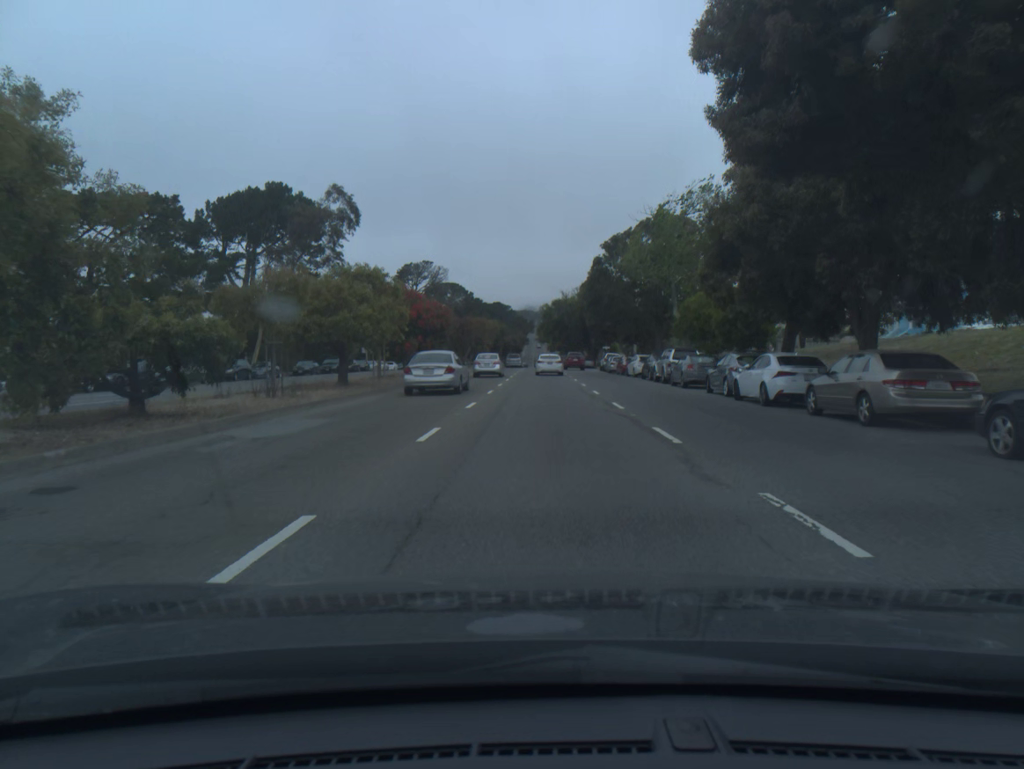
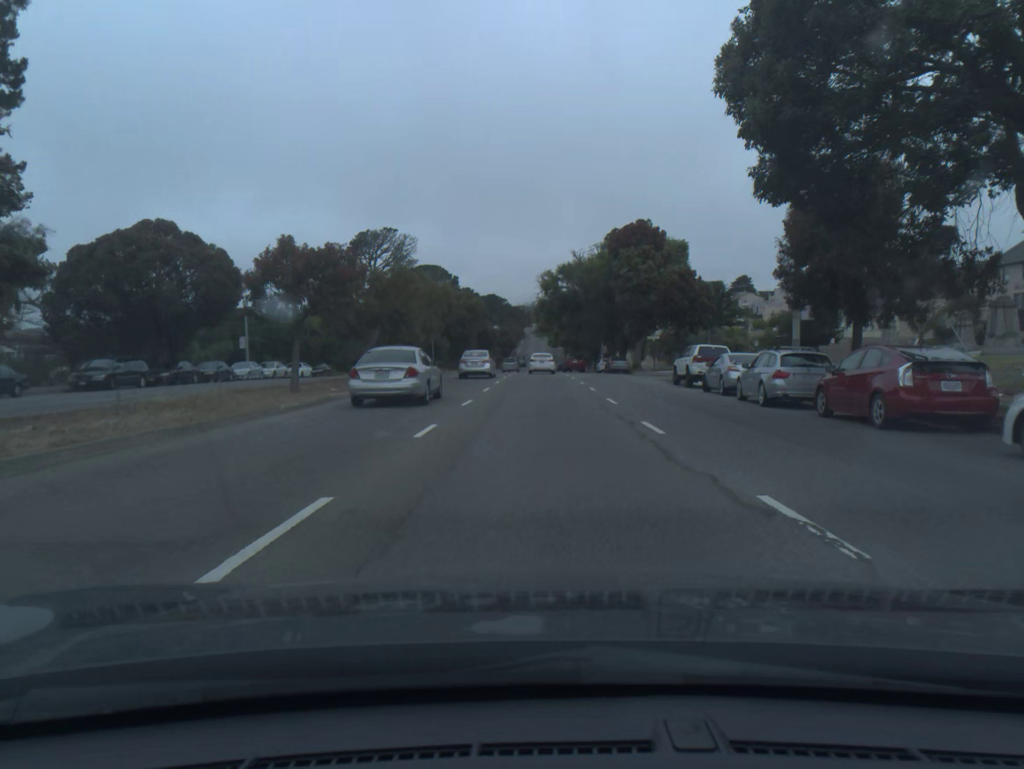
(+0.1, +43.6) m; 0°
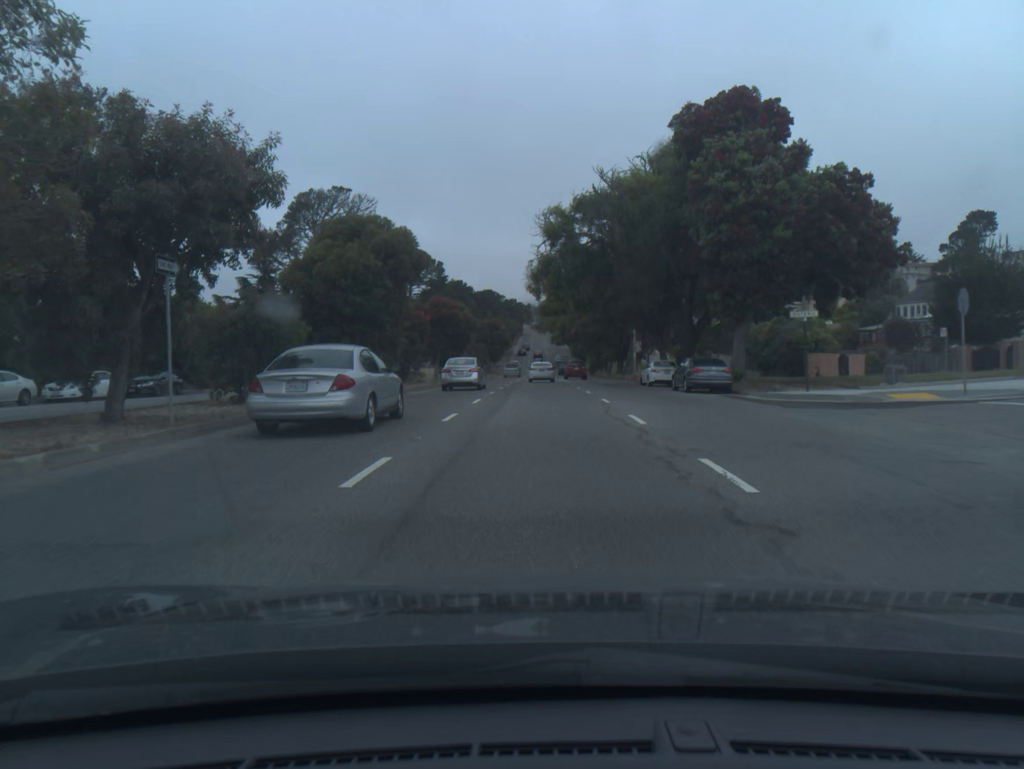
(0.0, +33.8) m; 0°
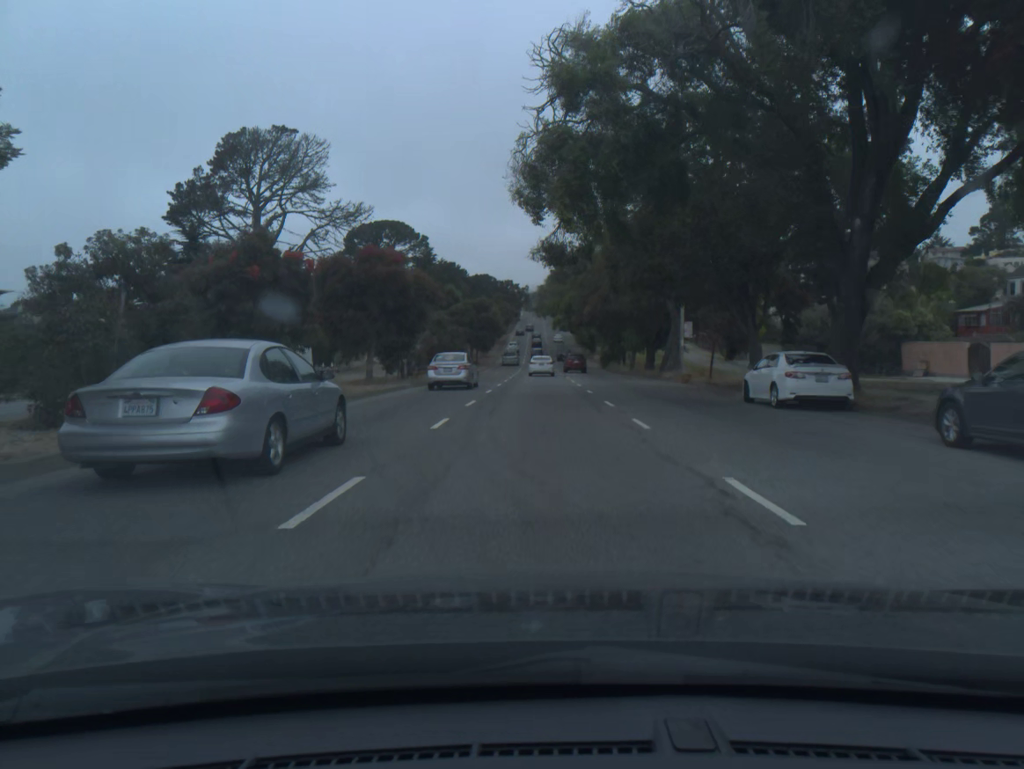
(0.0, +23.0) m; 0°
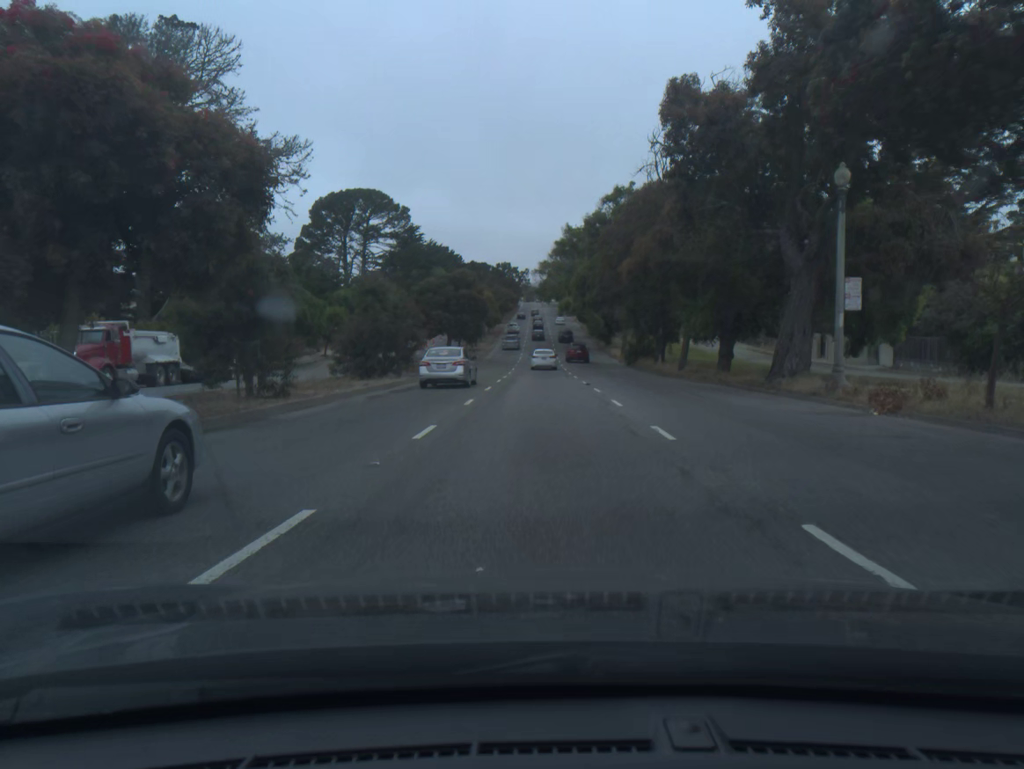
(0.0, +23.5) m; 0°
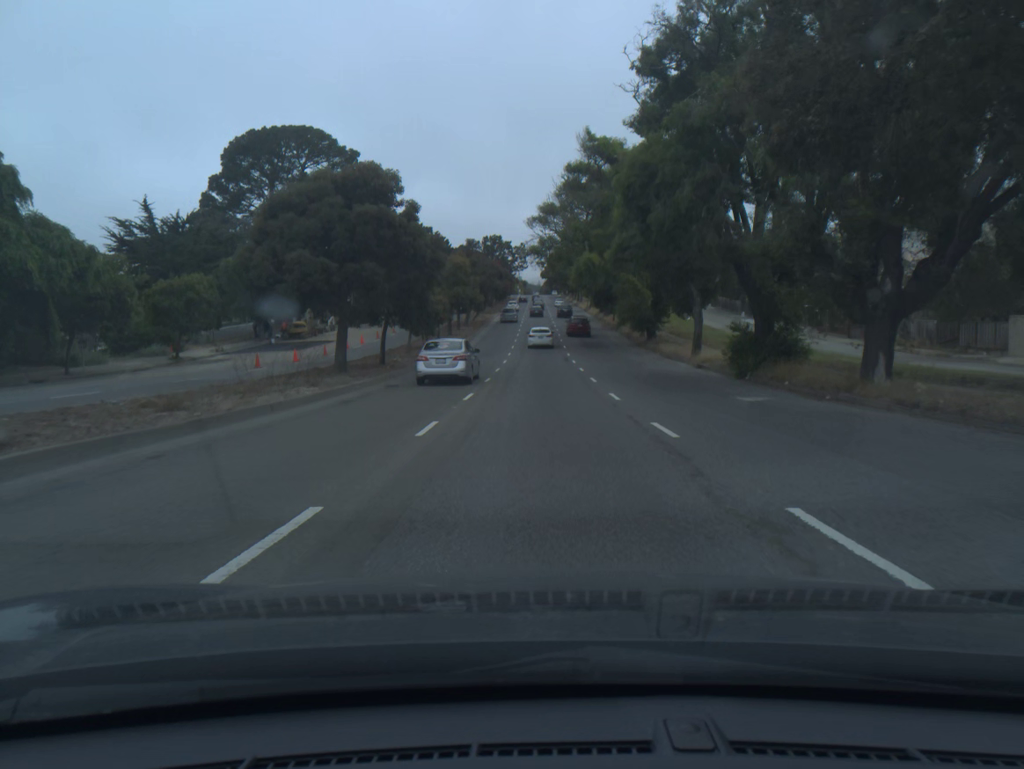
(0.0, +35.8) m; 0°
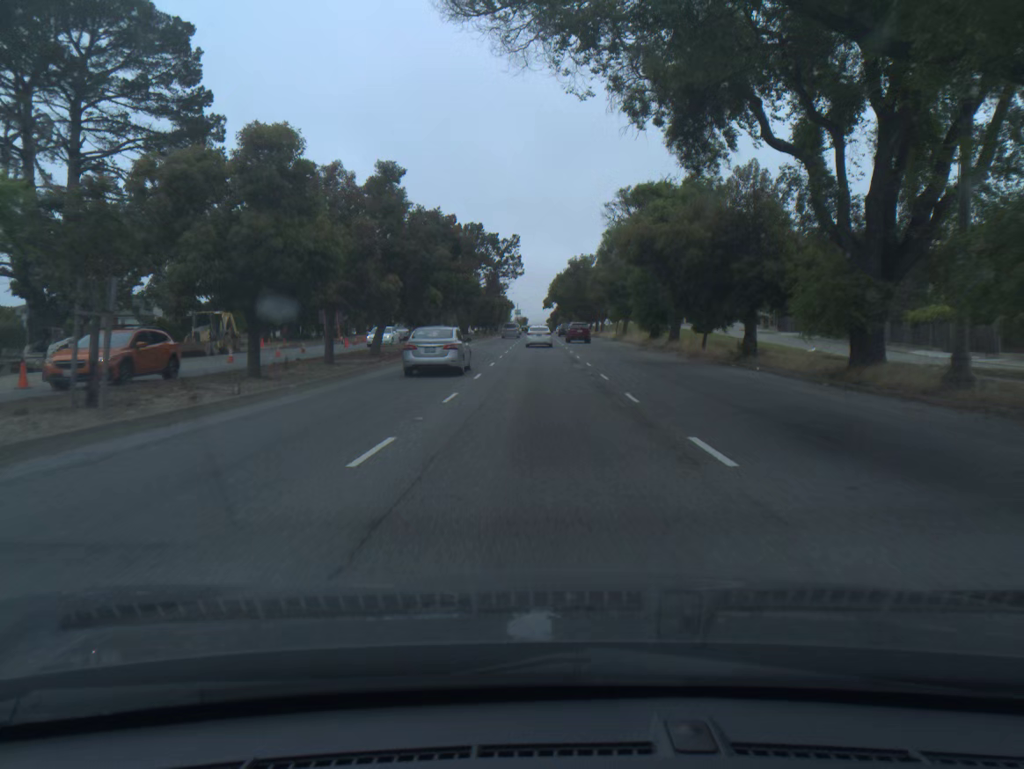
(+0.1, +47.2) m; 0°
